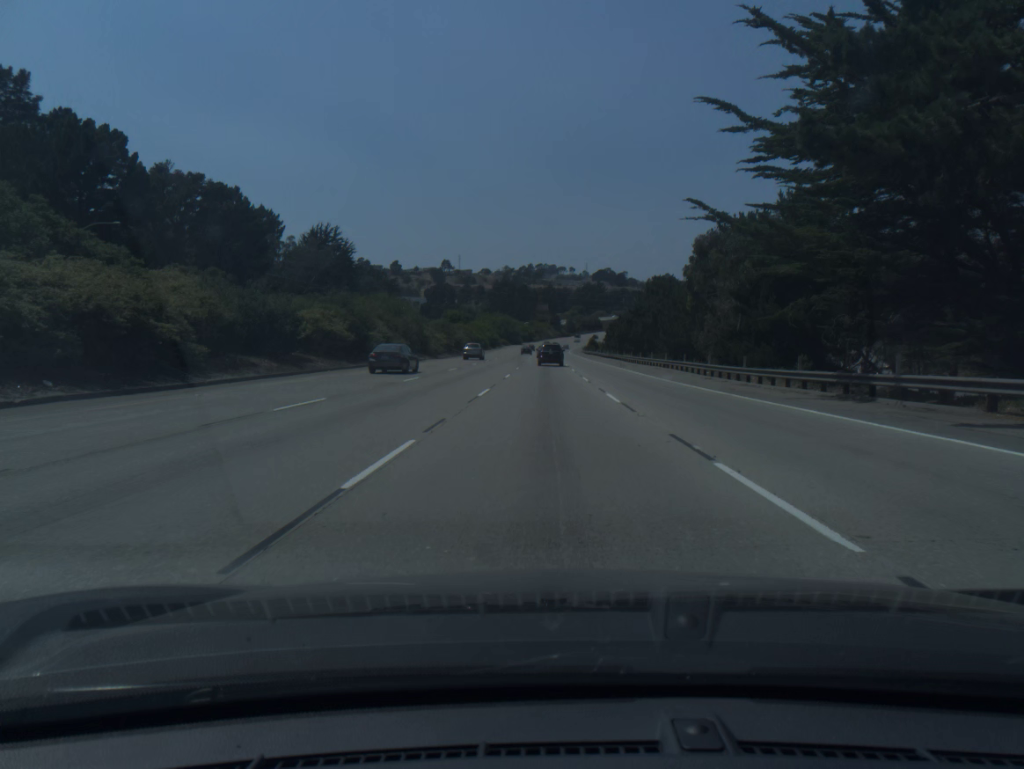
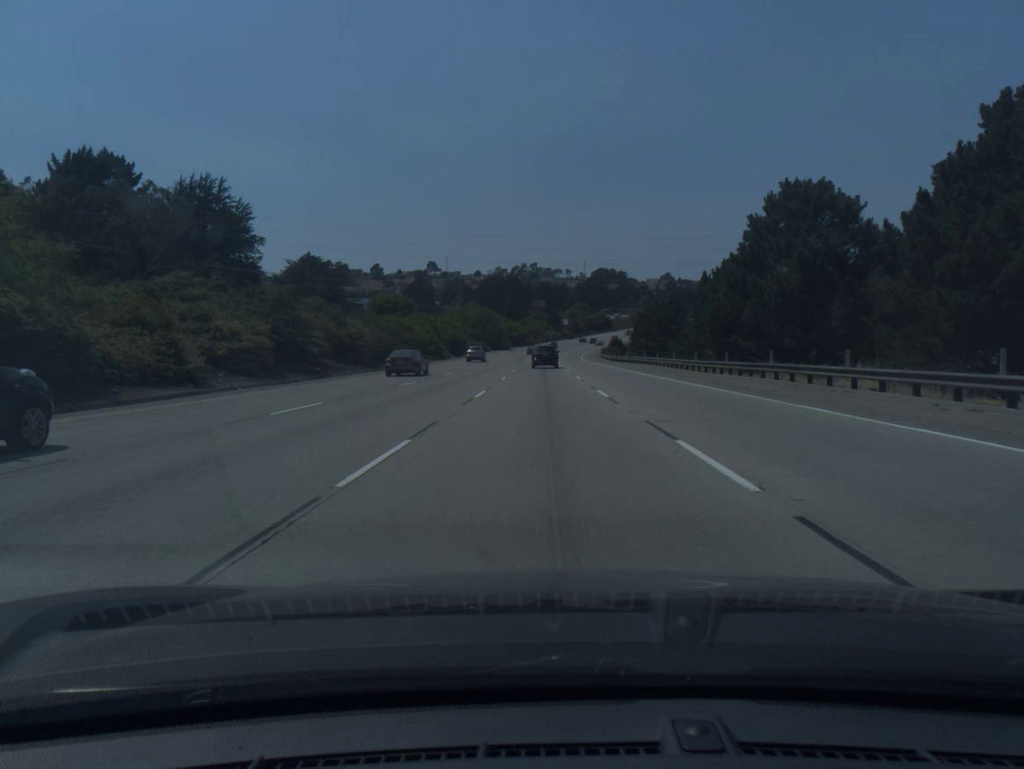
(-0.1, +72.9) m; 0°
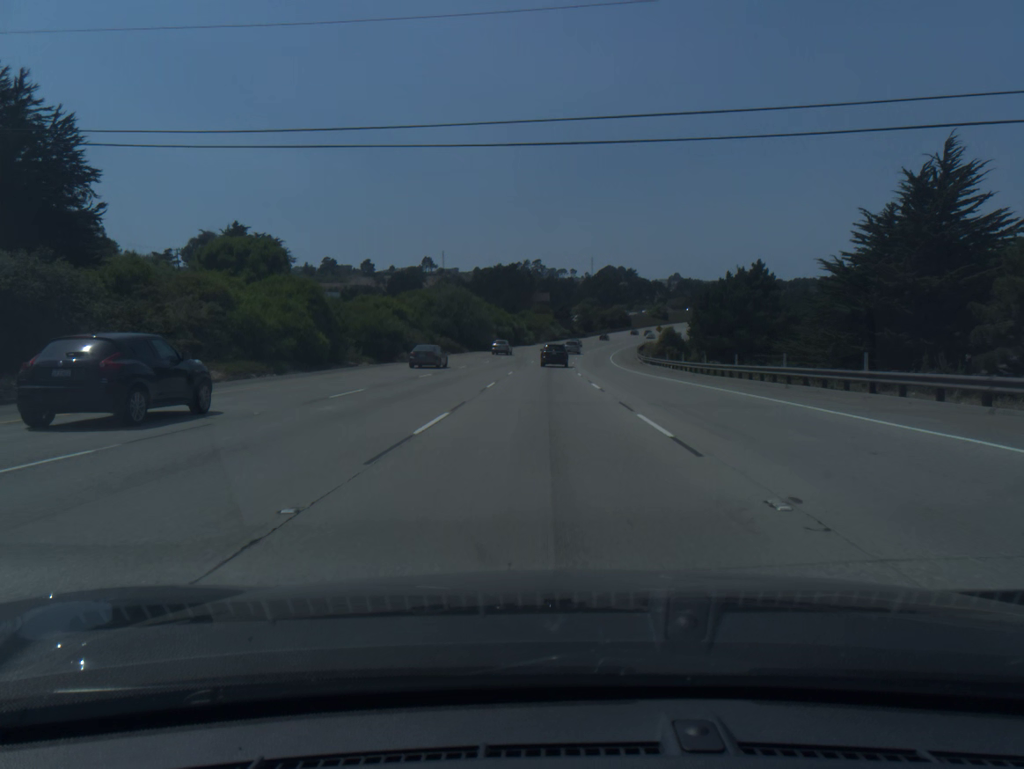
(-0.1, +54.0) m; 0°
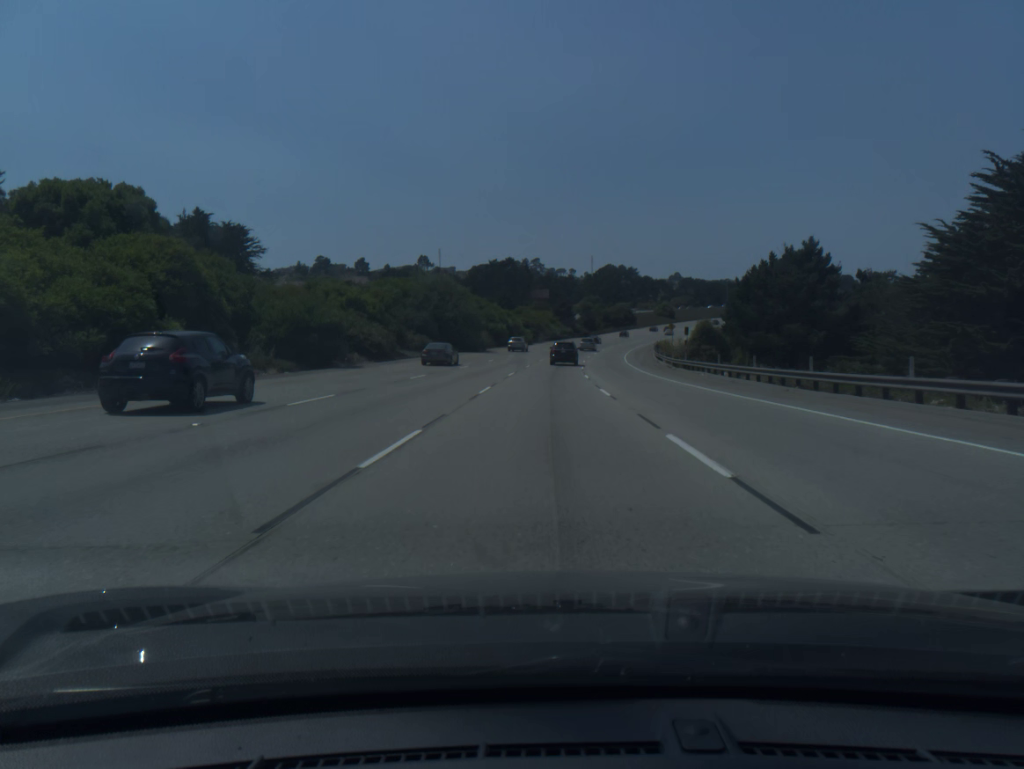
(0.0, +17.9) m; 0°
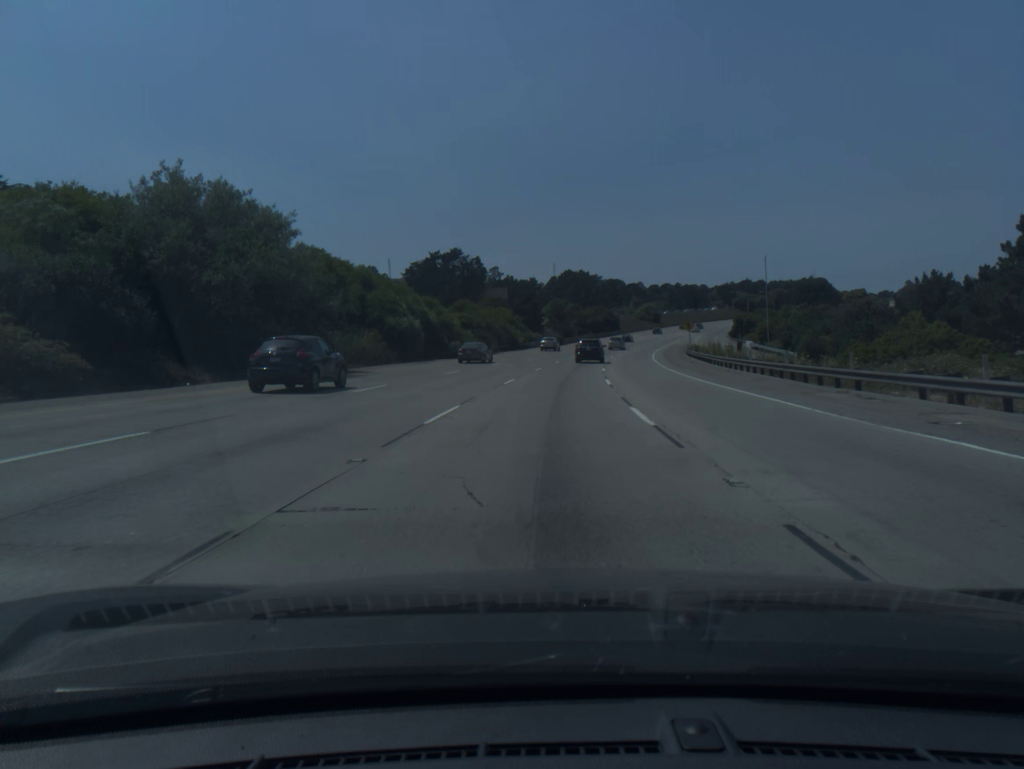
(+0.9, +53.4) m; +3°
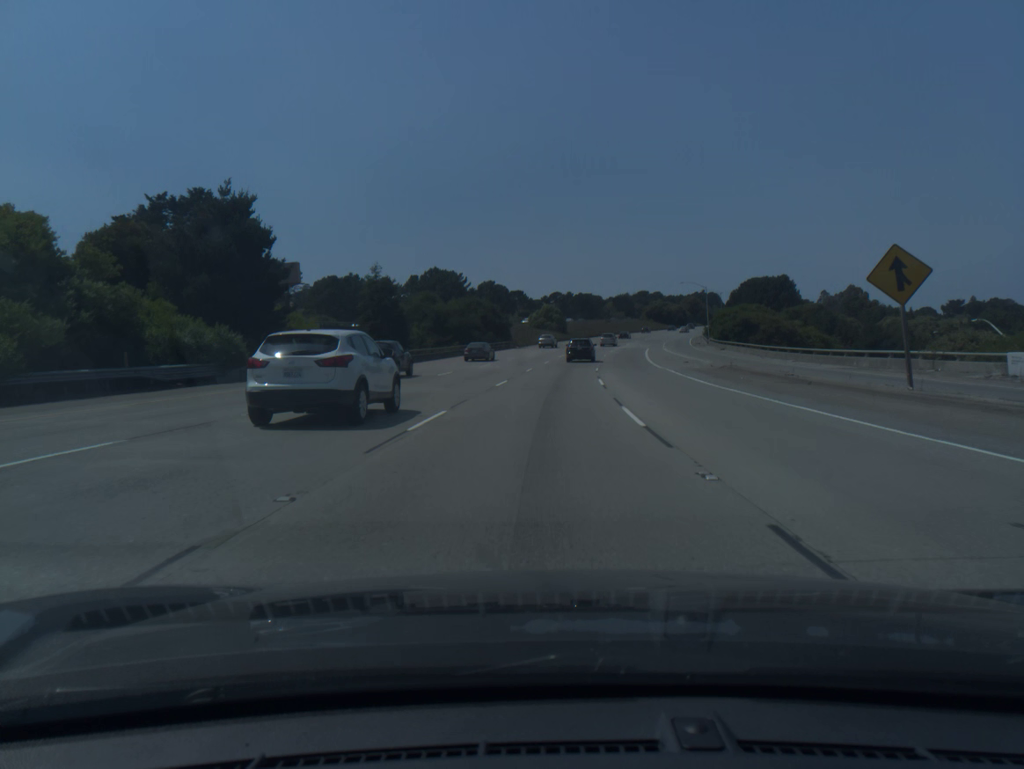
(+6.6, +87.2) m; +9°
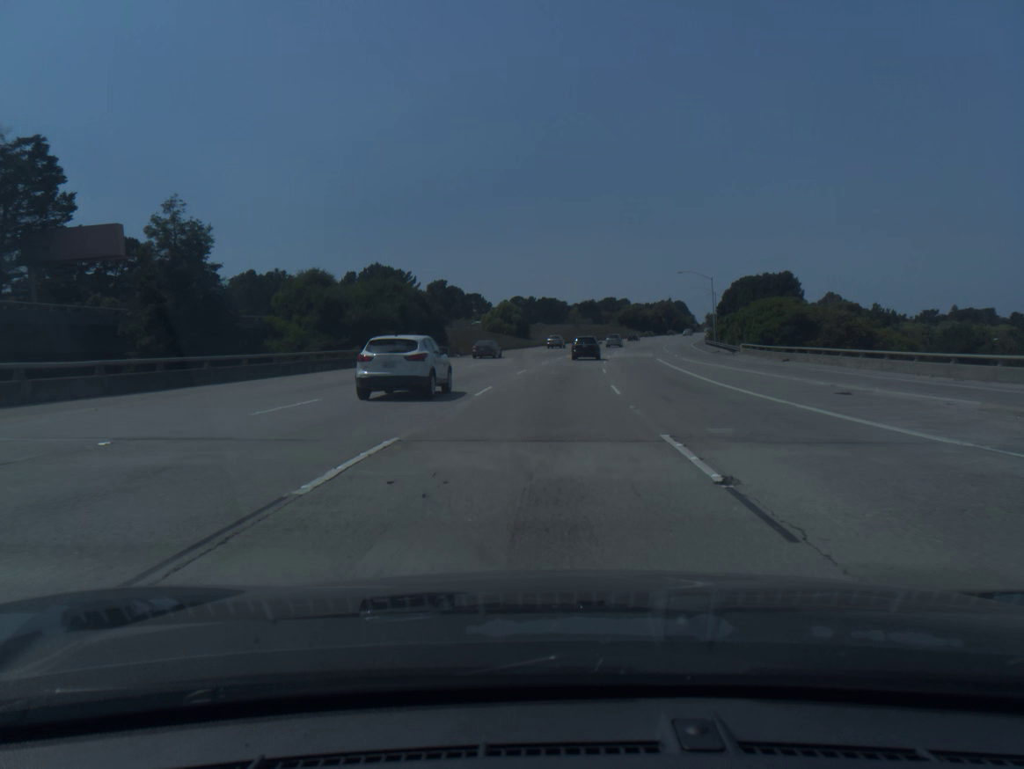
(+0.9, +34.4) m; +3°
